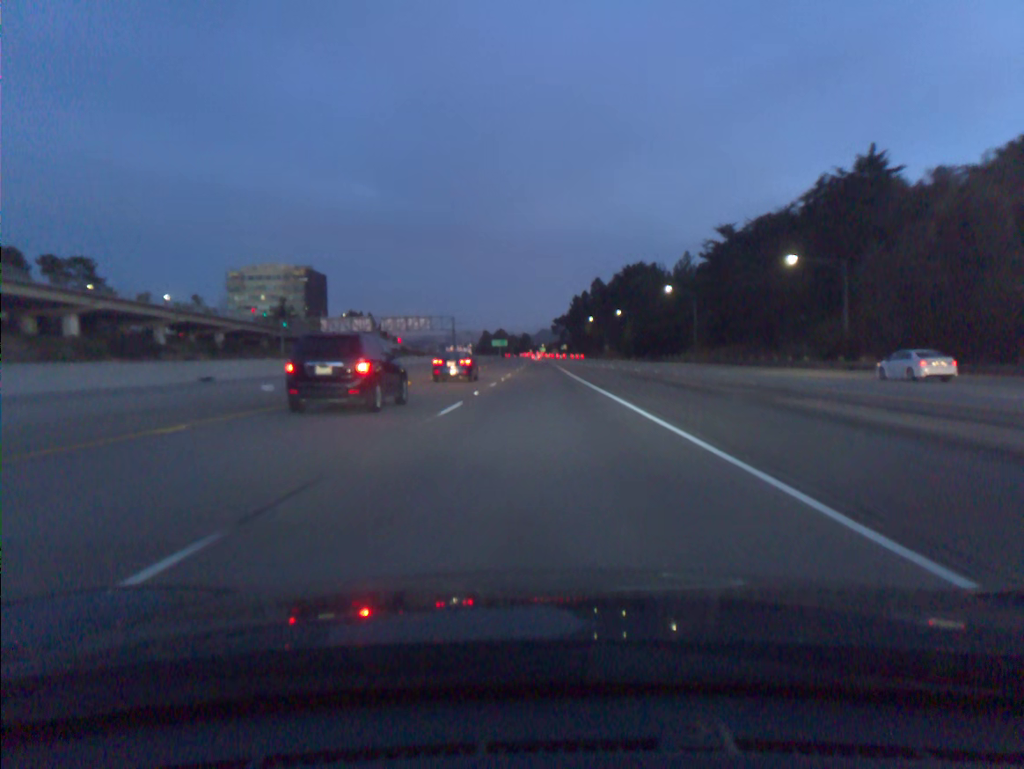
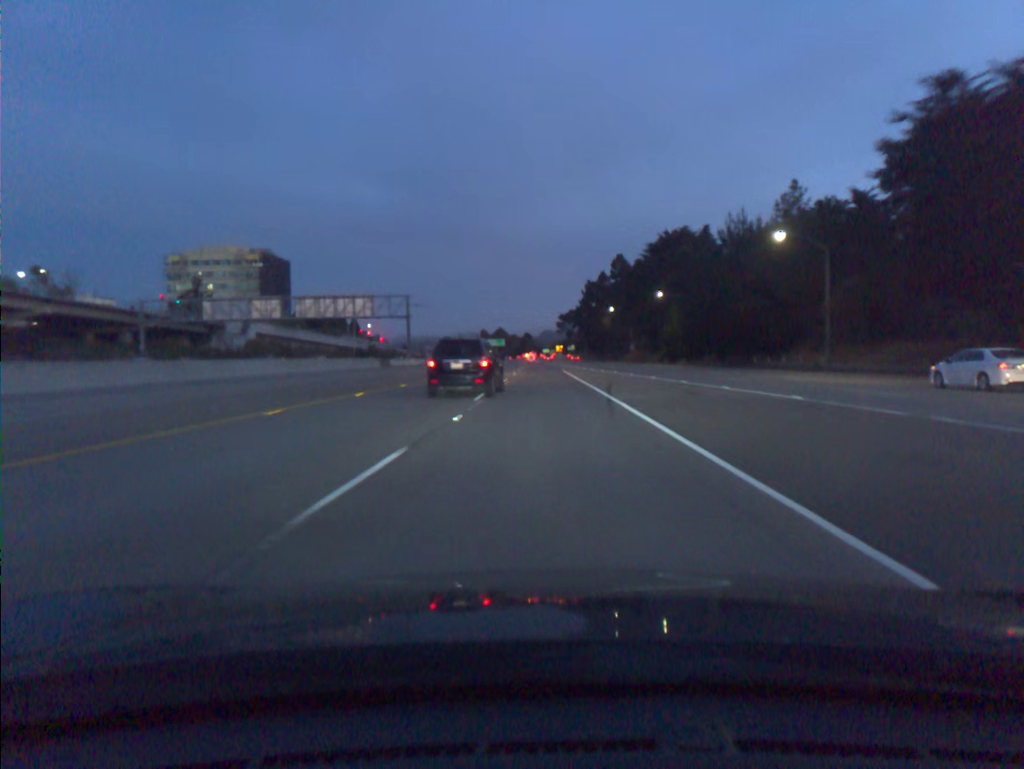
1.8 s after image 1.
(-0.2, +54.7) m; 0°
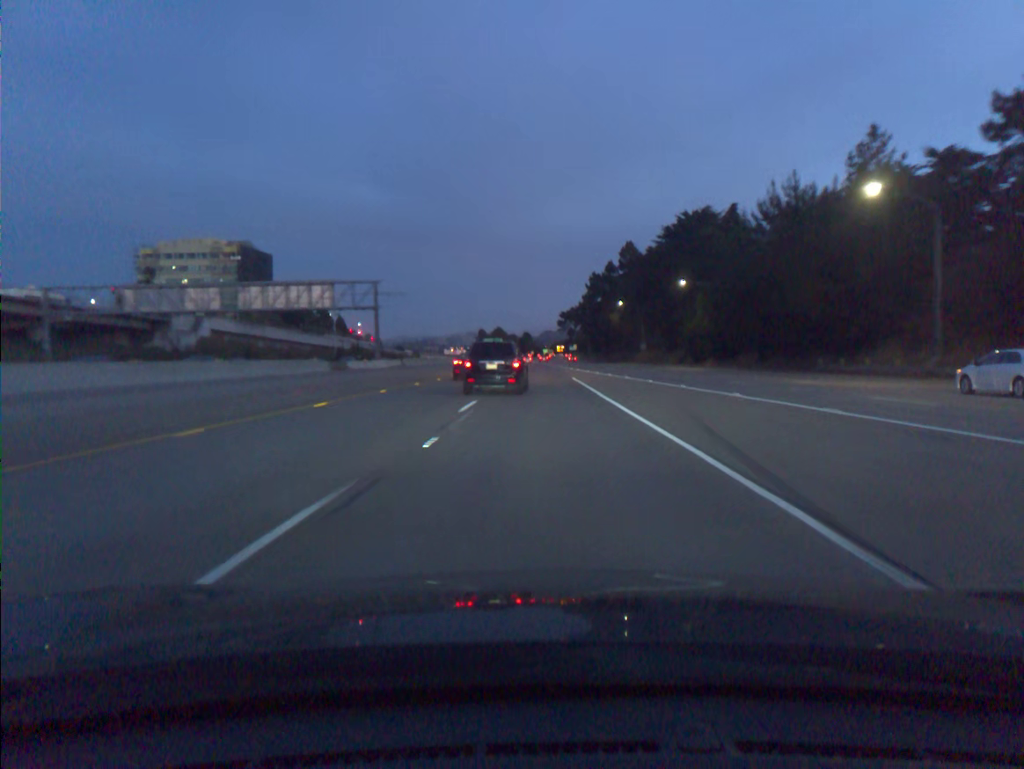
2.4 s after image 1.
(0.0, +18.3) m; 0°
